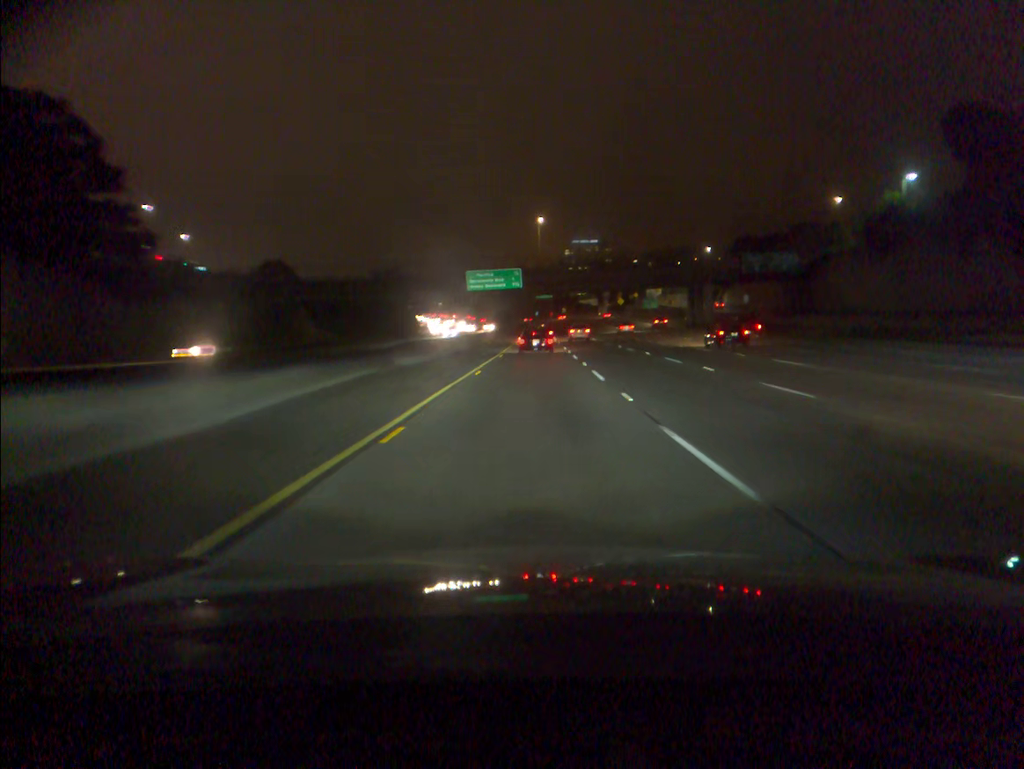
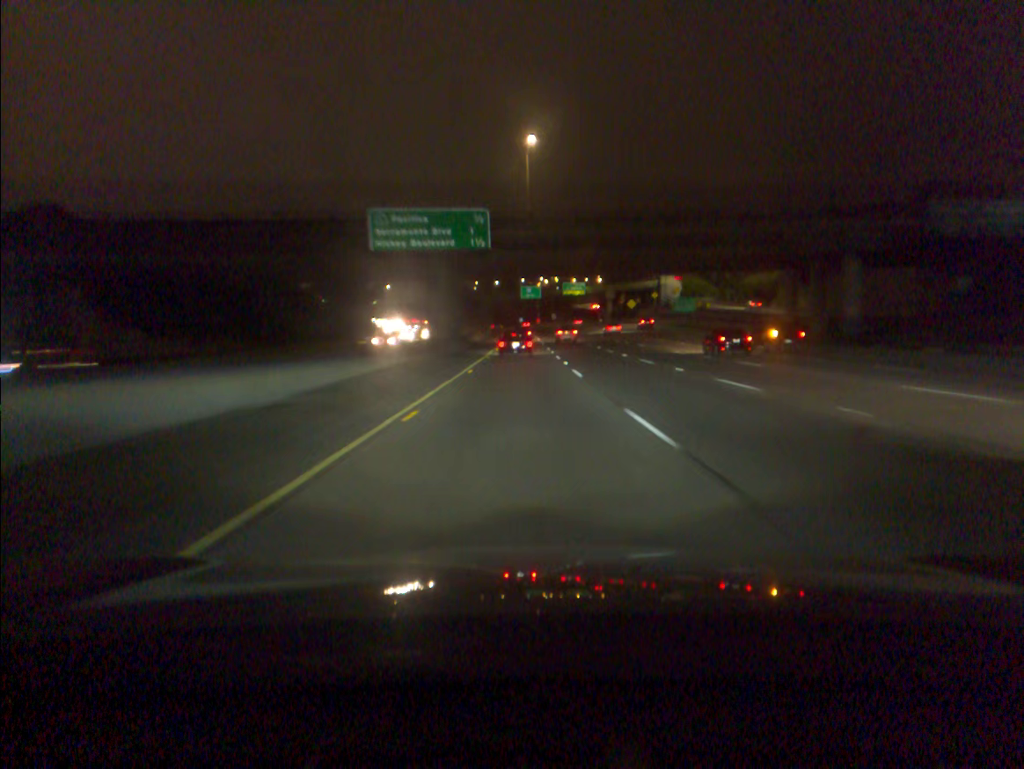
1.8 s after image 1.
(+1.1, +55.5) m; +1°
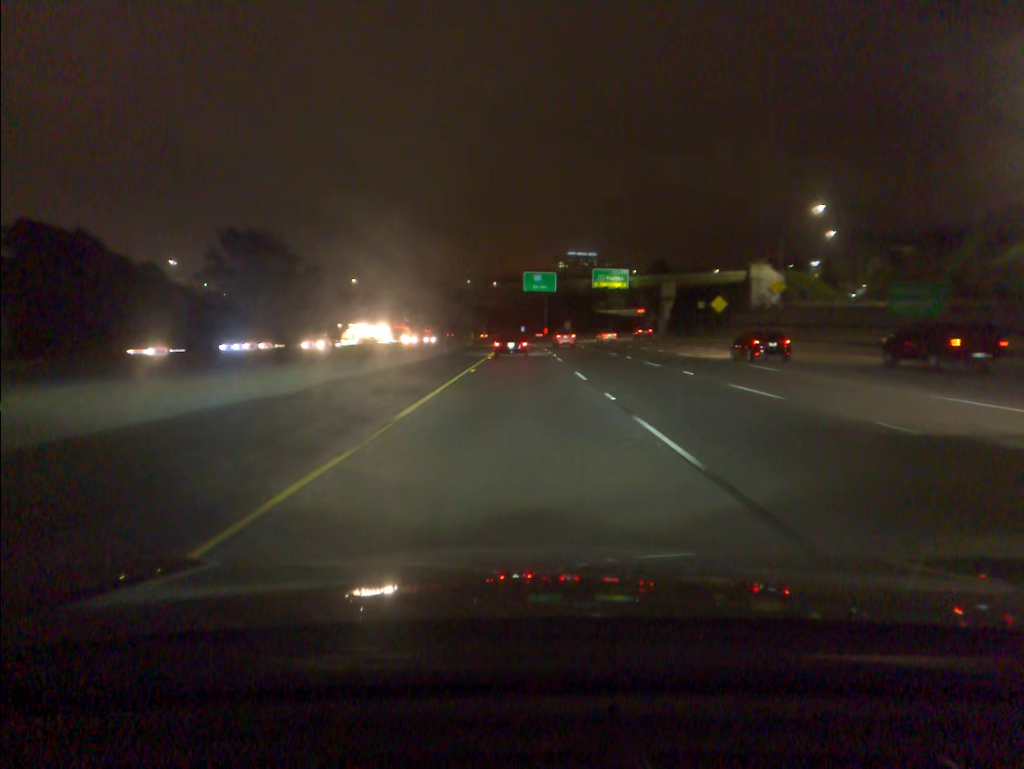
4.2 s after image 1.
(-0.2, +74.3) m; 0°
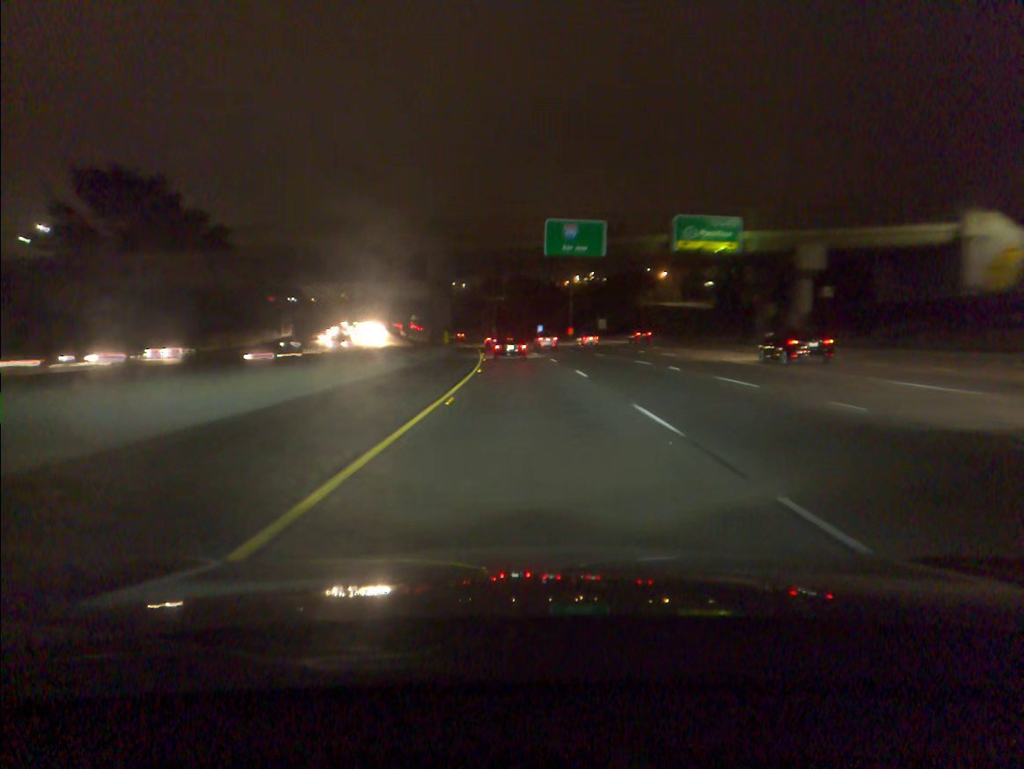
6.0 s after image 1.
(-0.2, +55.7) m; -1°
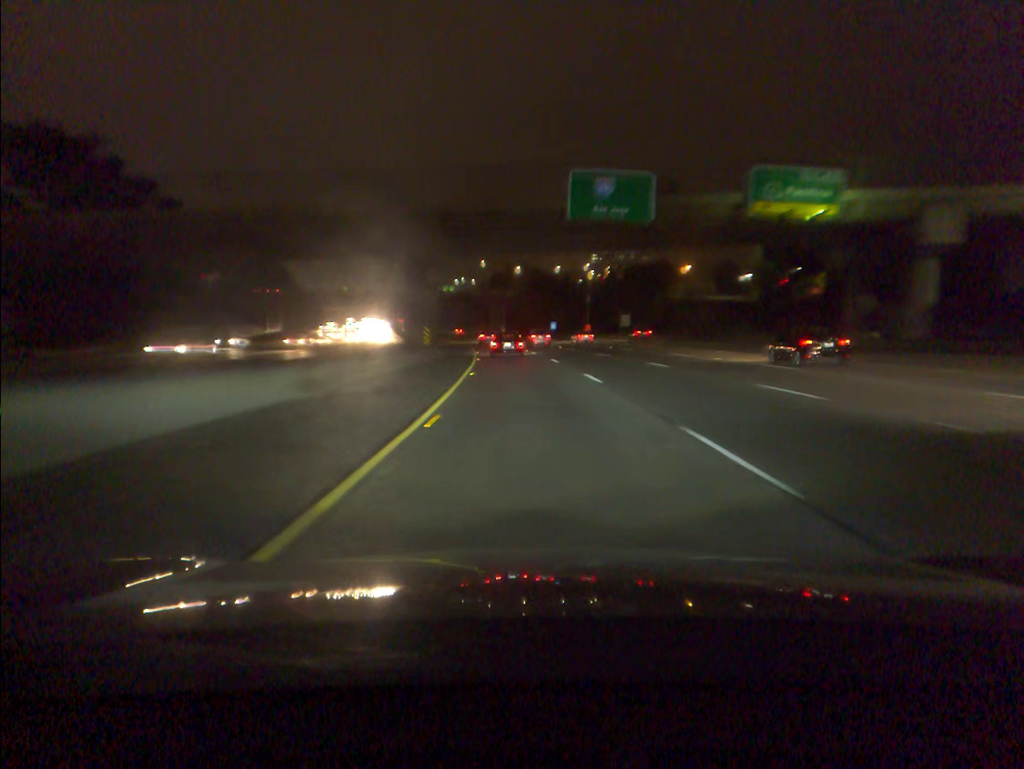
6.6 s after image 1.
(-0.1, +18.6) m; -1°
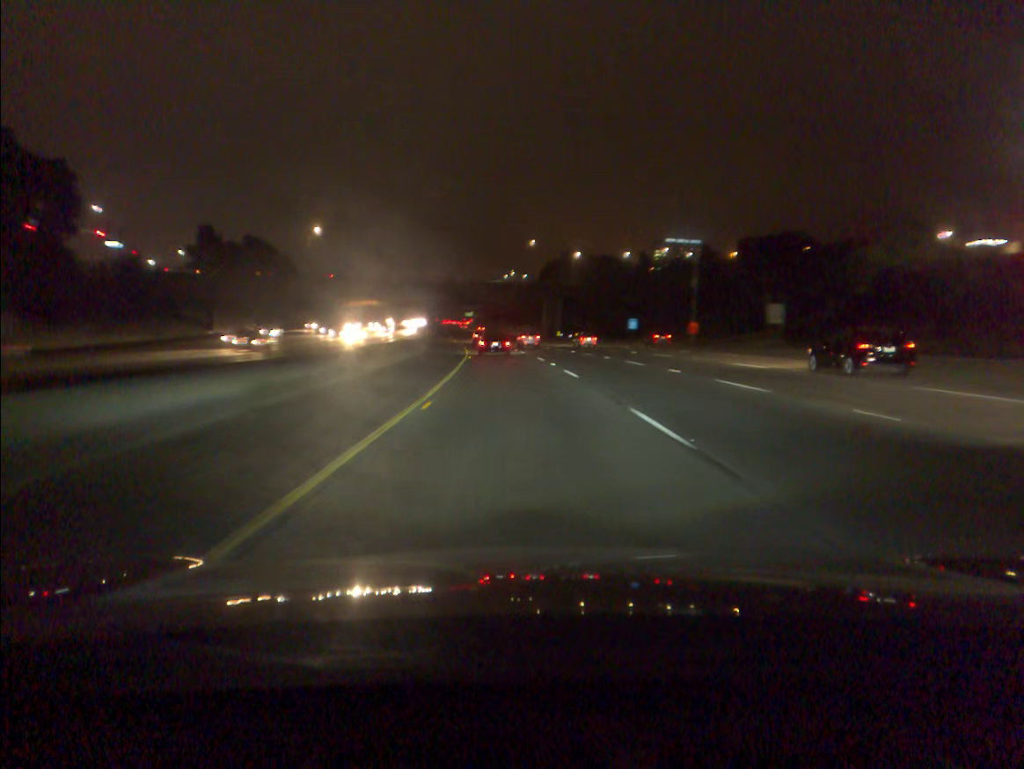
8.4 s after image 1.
(-1.5, +55.6) m; -4°
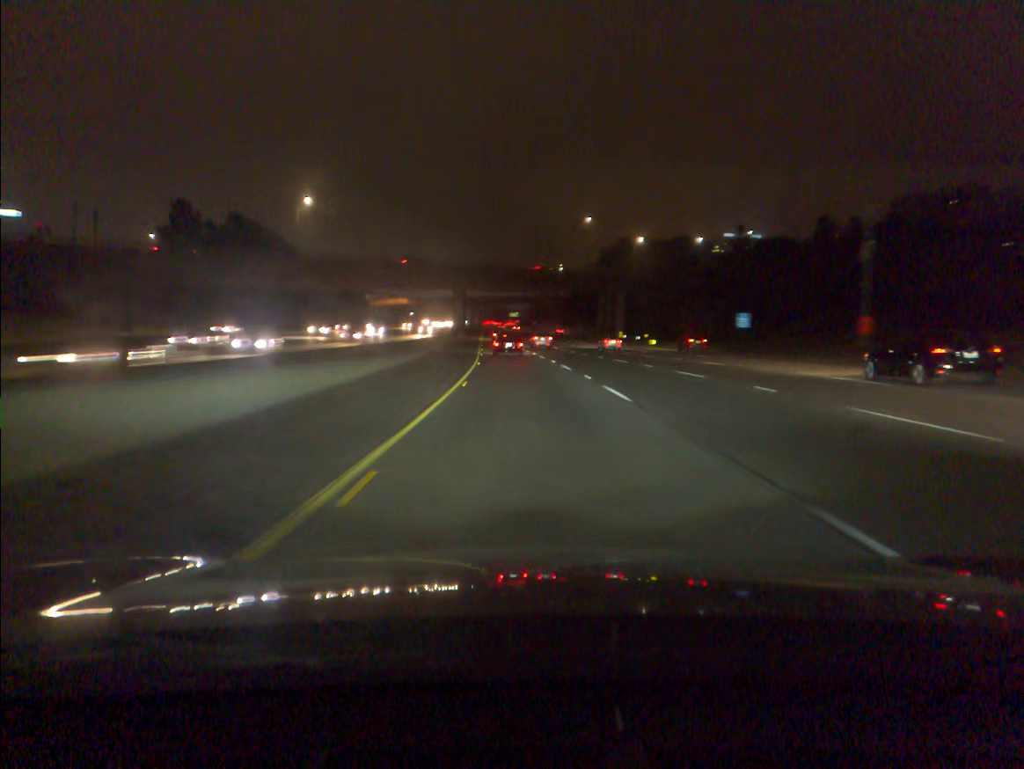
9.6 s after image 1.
(-1.1, +37.0) m; -3°
